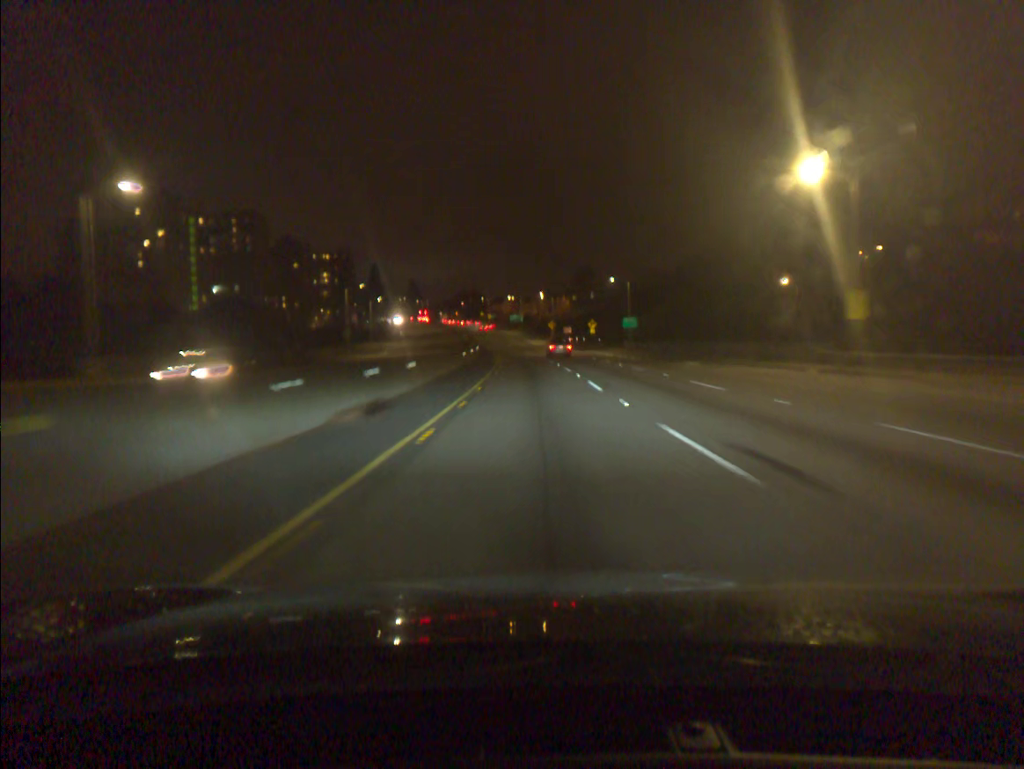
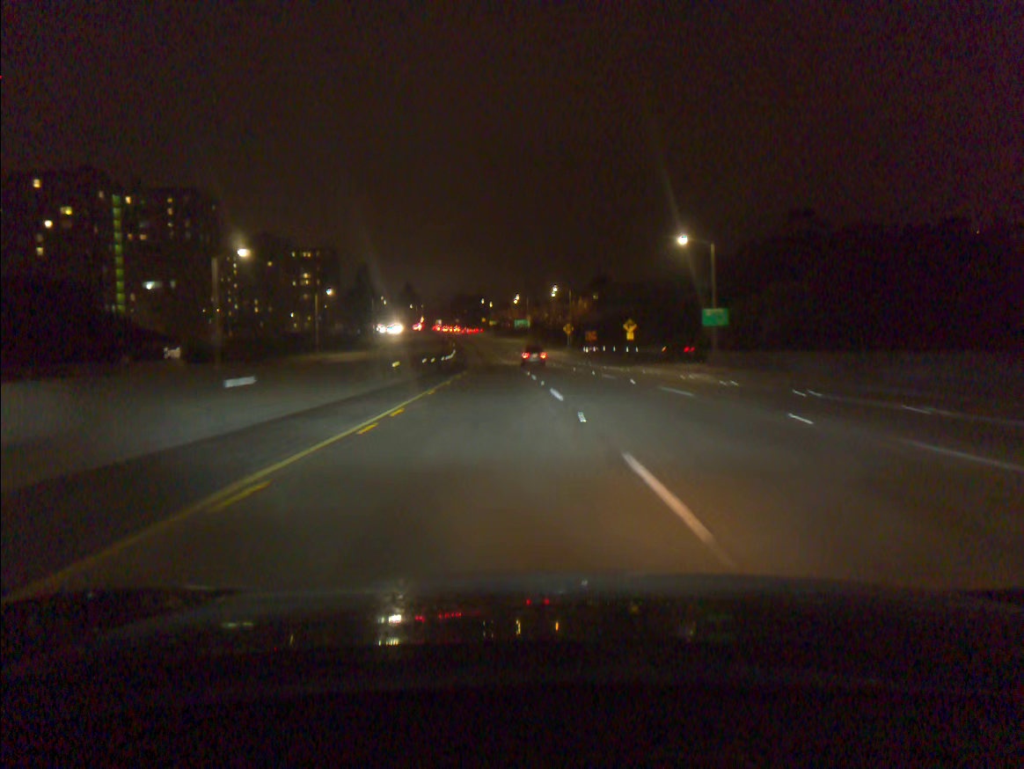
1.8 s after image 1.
(-0.3, +46.5) m; -1°
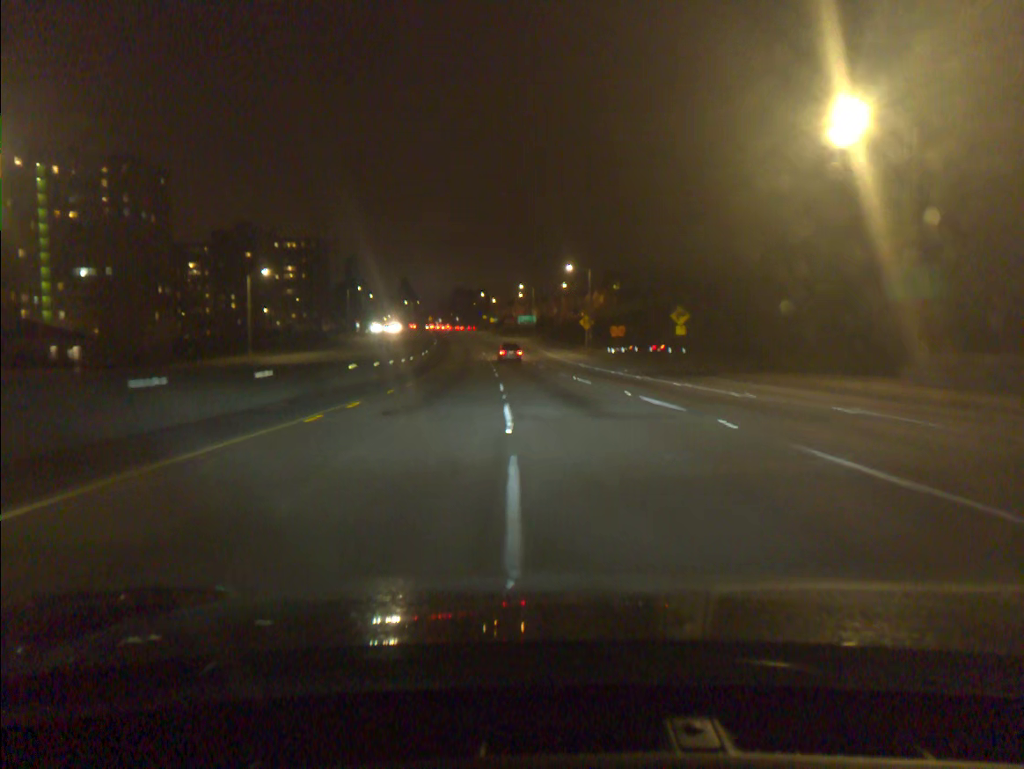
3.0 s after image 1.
(0.0, +30.5) m; -1°
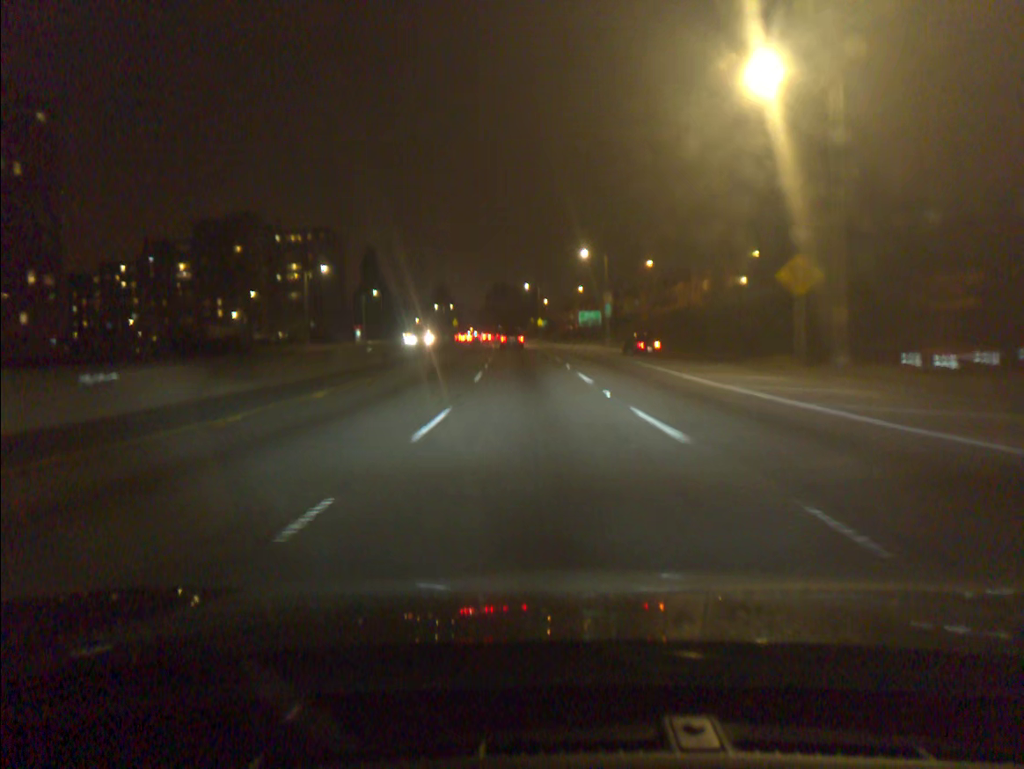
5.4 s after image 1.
(-2.1, +59.6) m; -4°
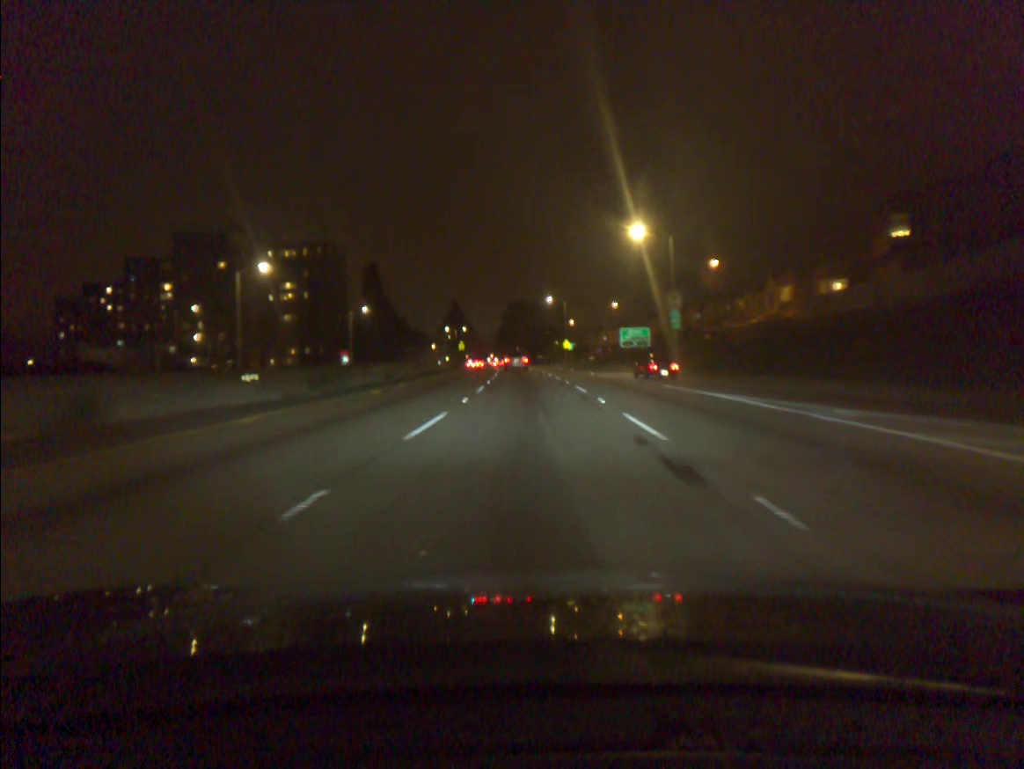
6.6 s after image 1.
(-0.4, +28.8) m; -2°
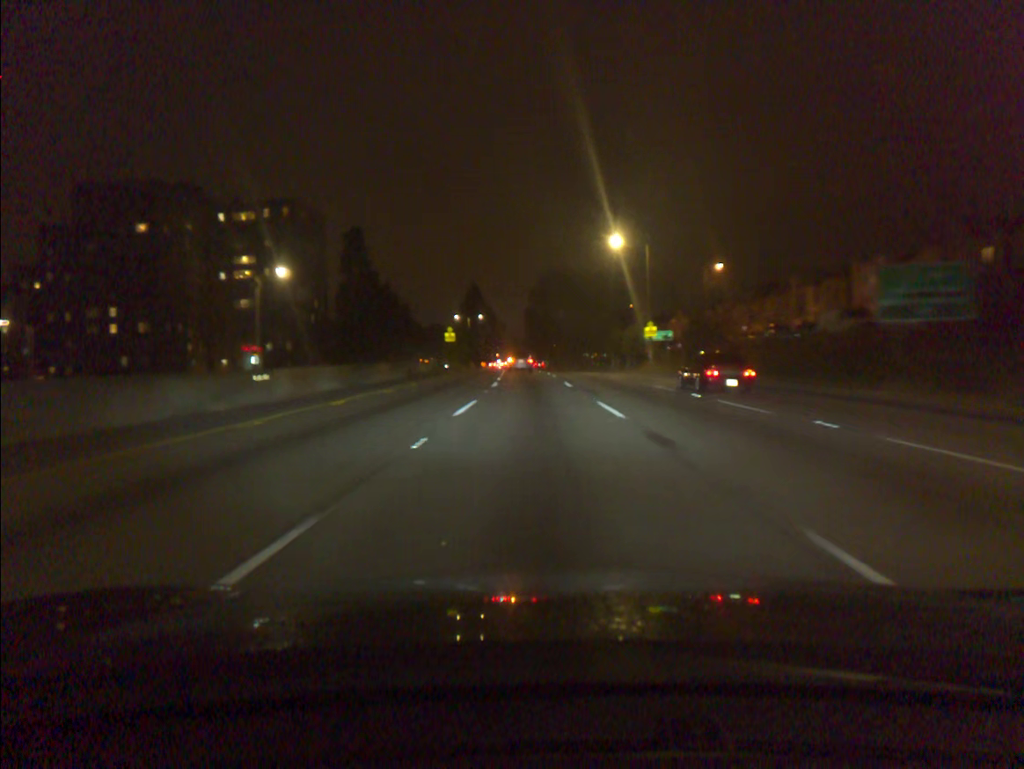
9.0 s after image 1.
(-1.5, +54.9) m; -3°
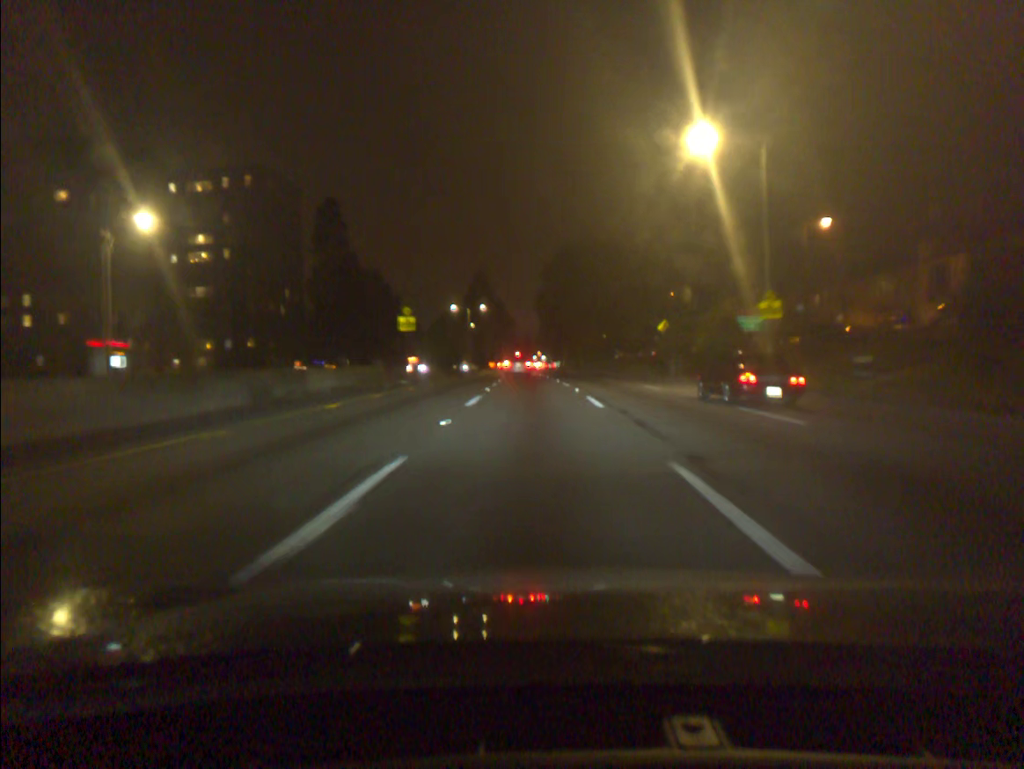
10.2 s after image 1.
(-0.3, +26.4) m; -1°
